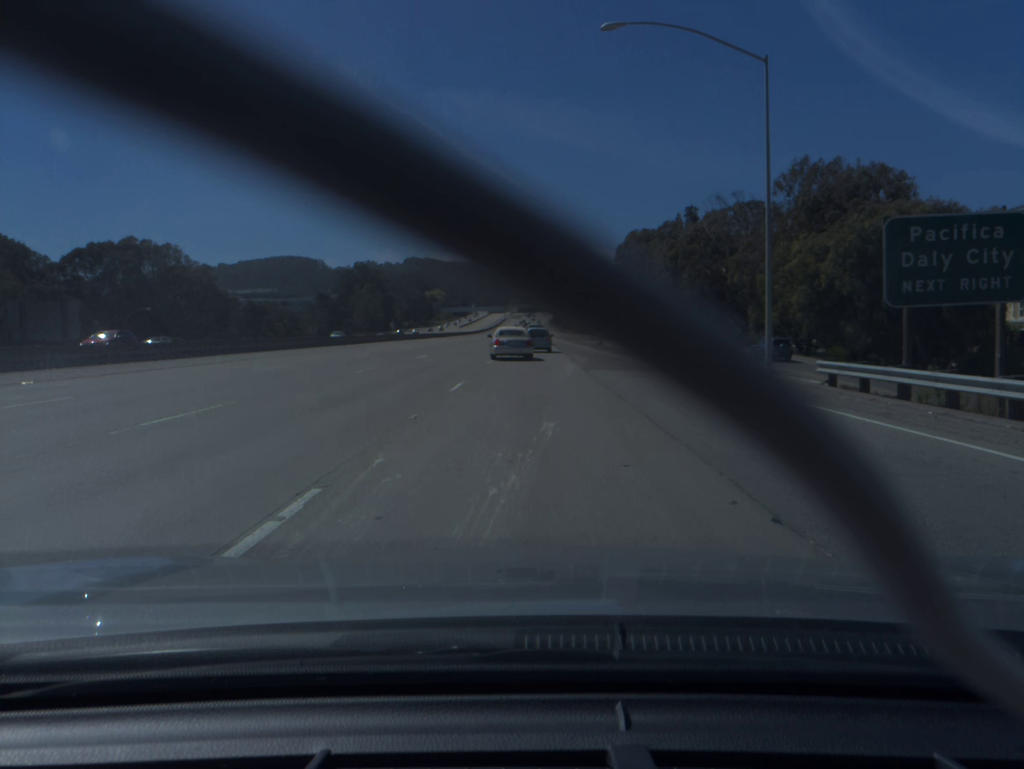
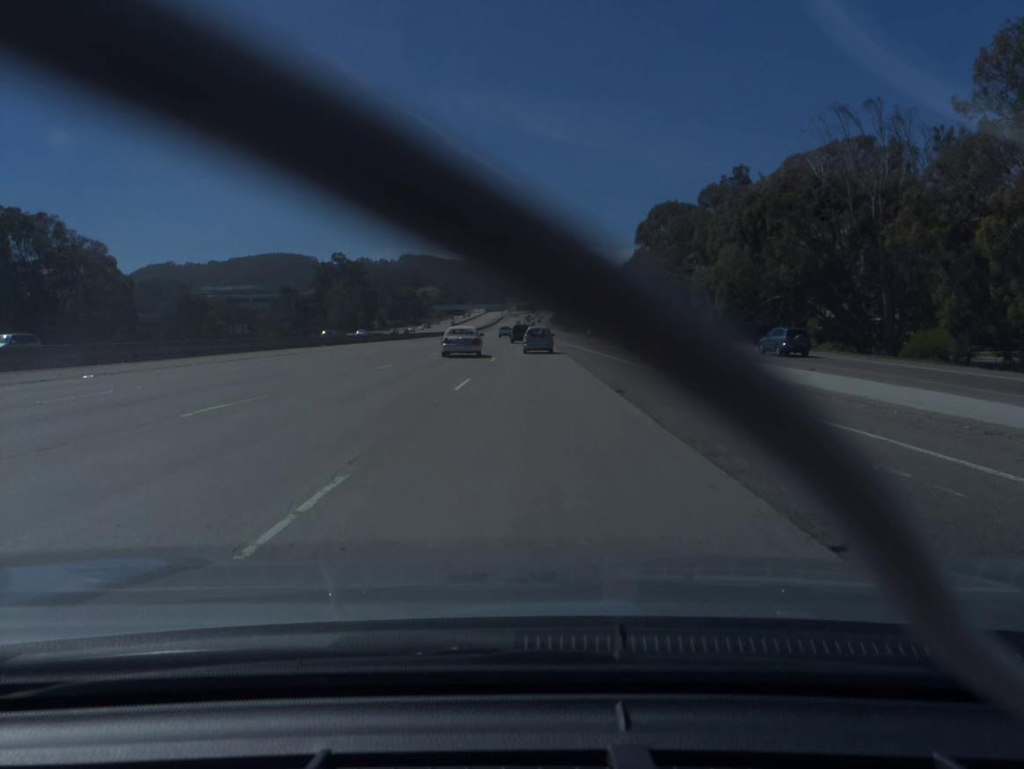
(-0.1, +41.1) m; 0°
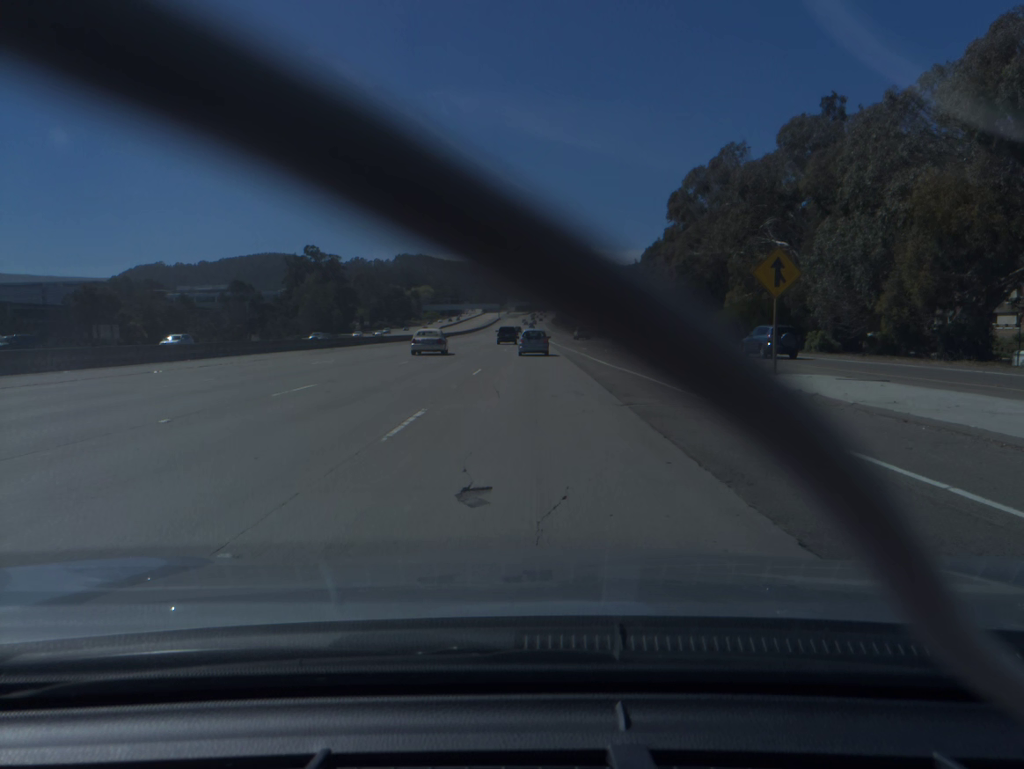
(+0.1, +39.3) m; 0°
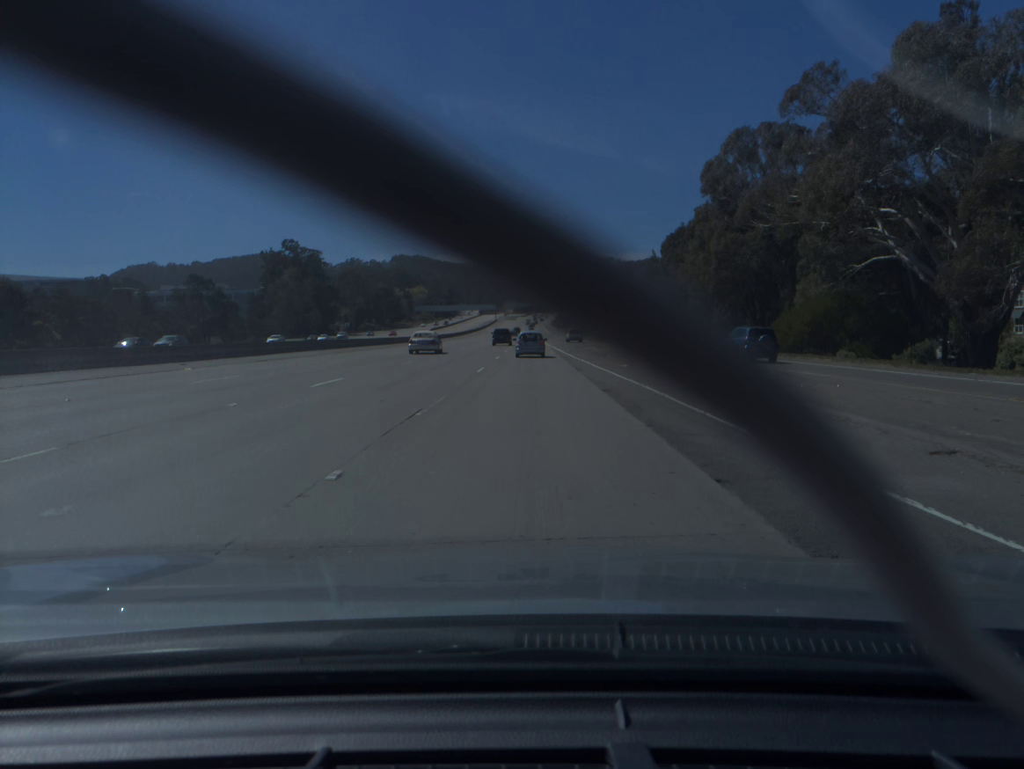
(0.0, +26.1) m; 0°
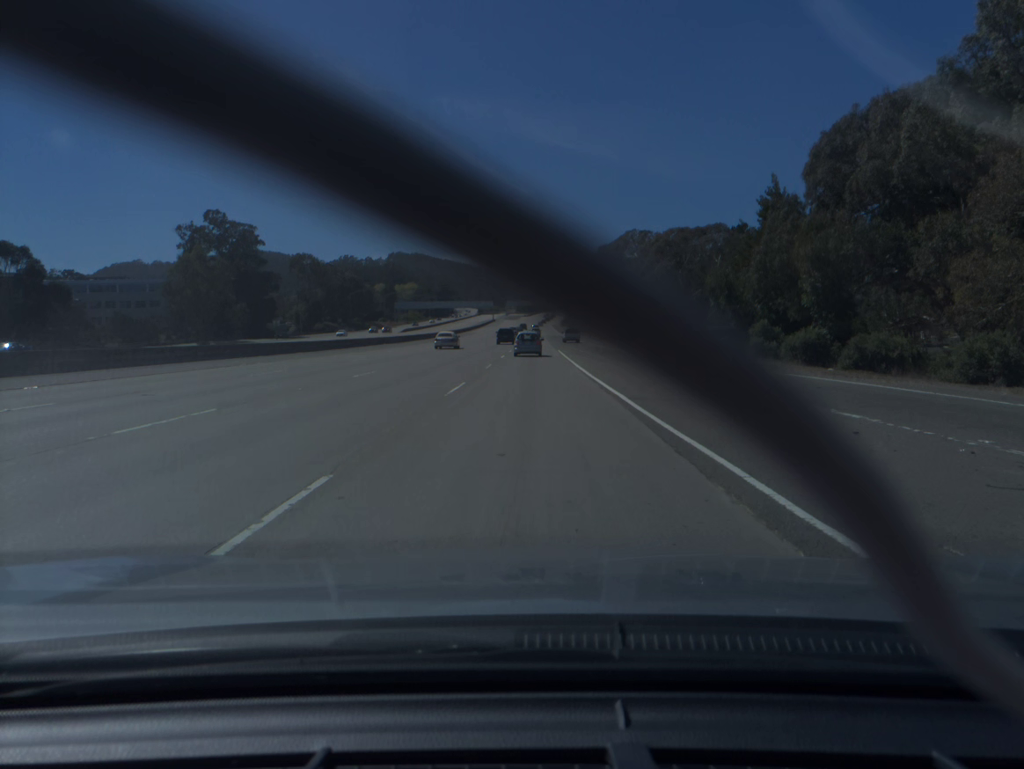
(0.0, +68.0) m; 0°
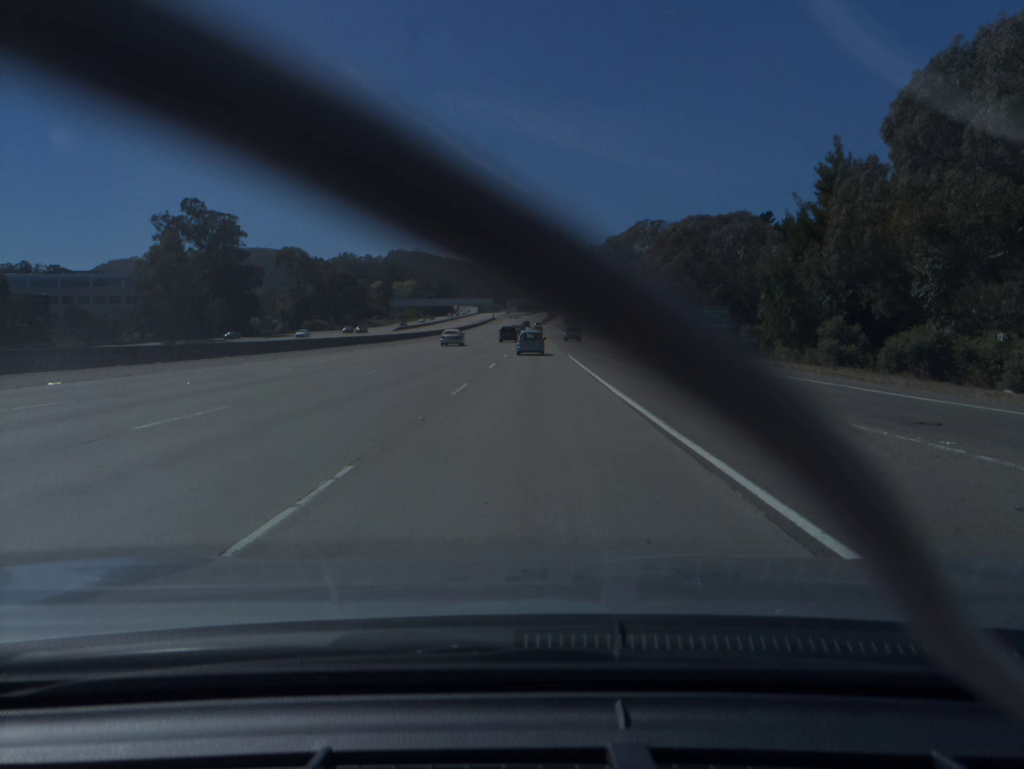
(0.0, +14.1) m; 0°
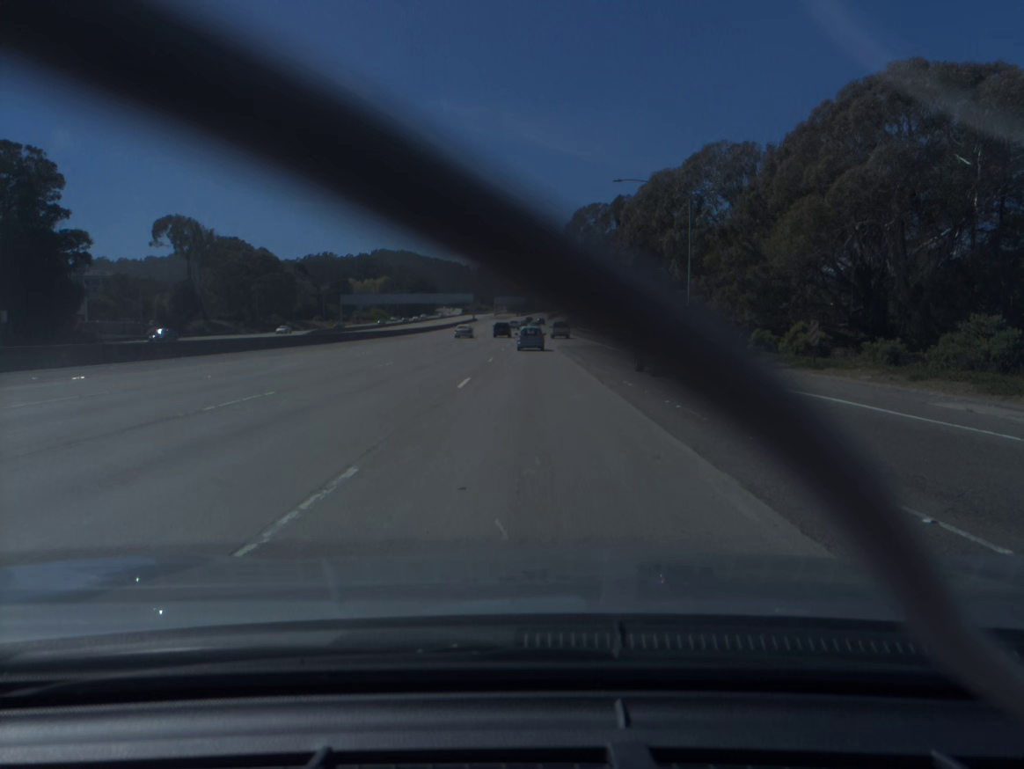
(+0.4, +71.1) m; +1°
